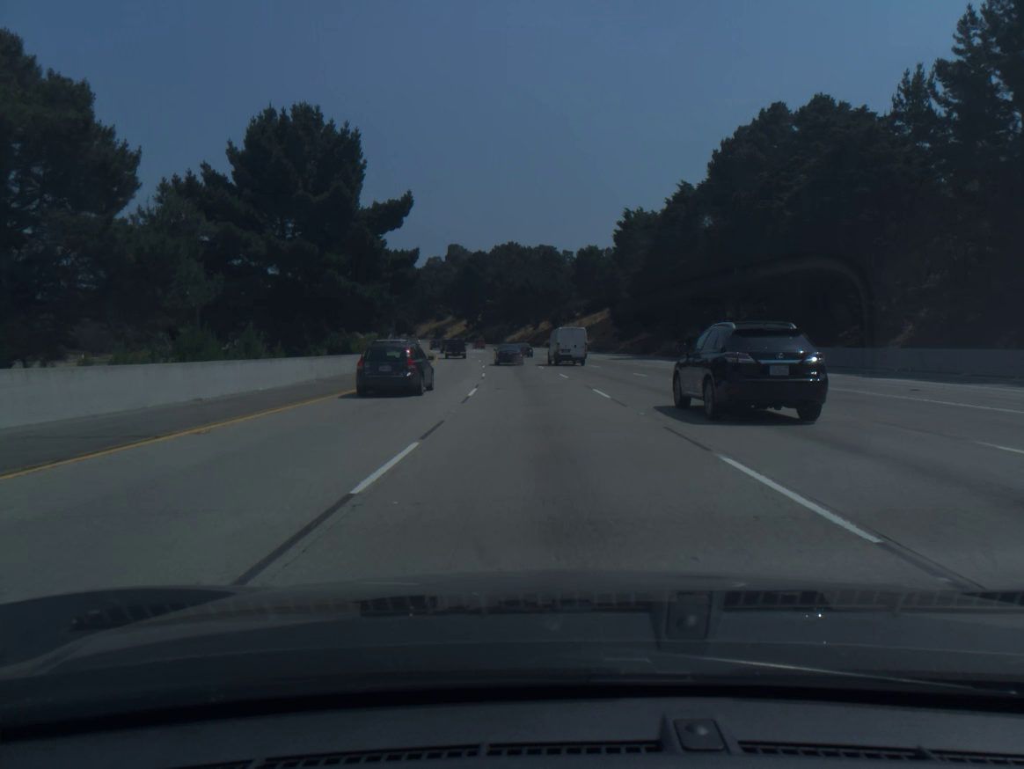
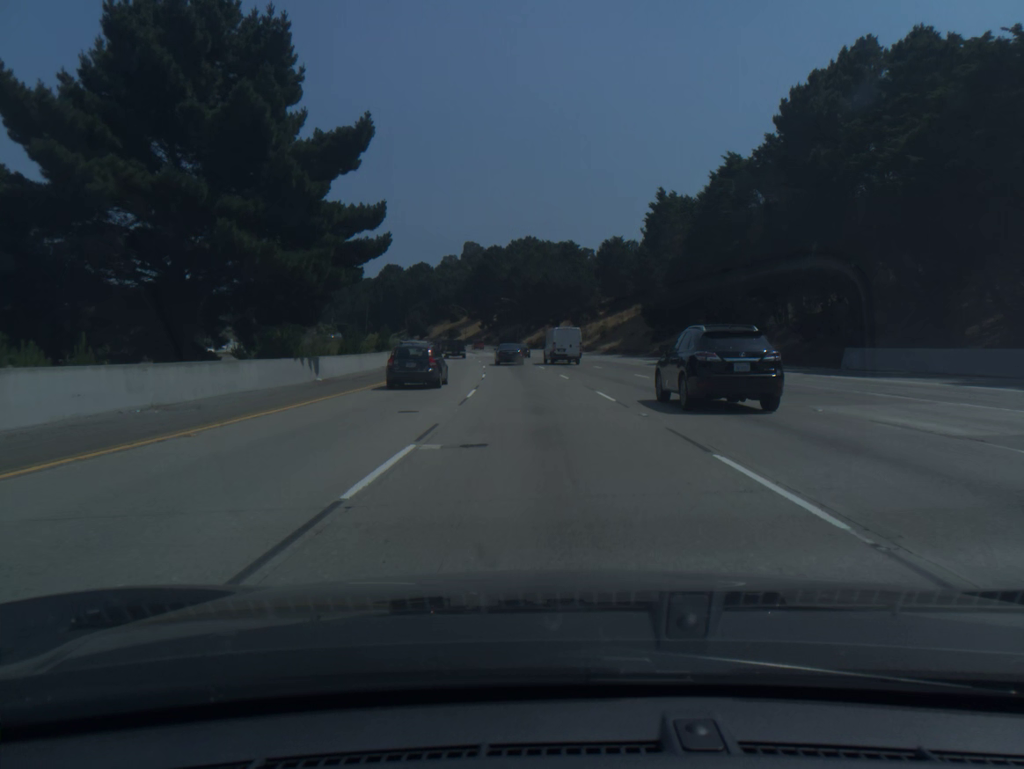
(-0.2, +14.9) m; -1°
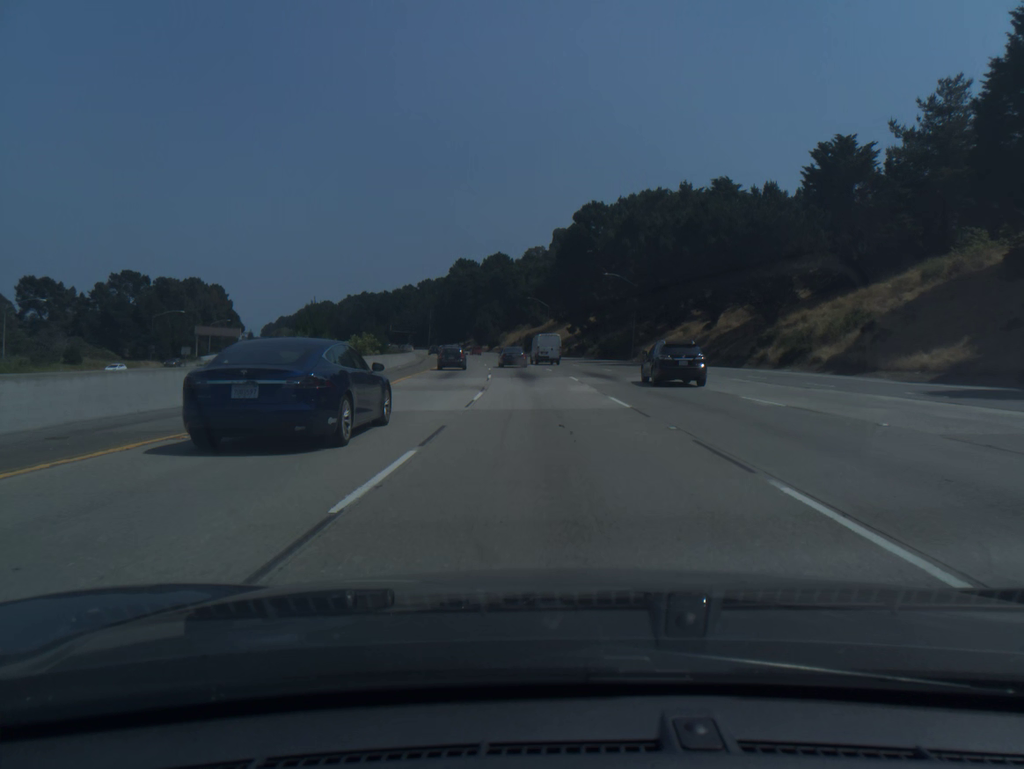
(-4.6, +73.8) m; -7°
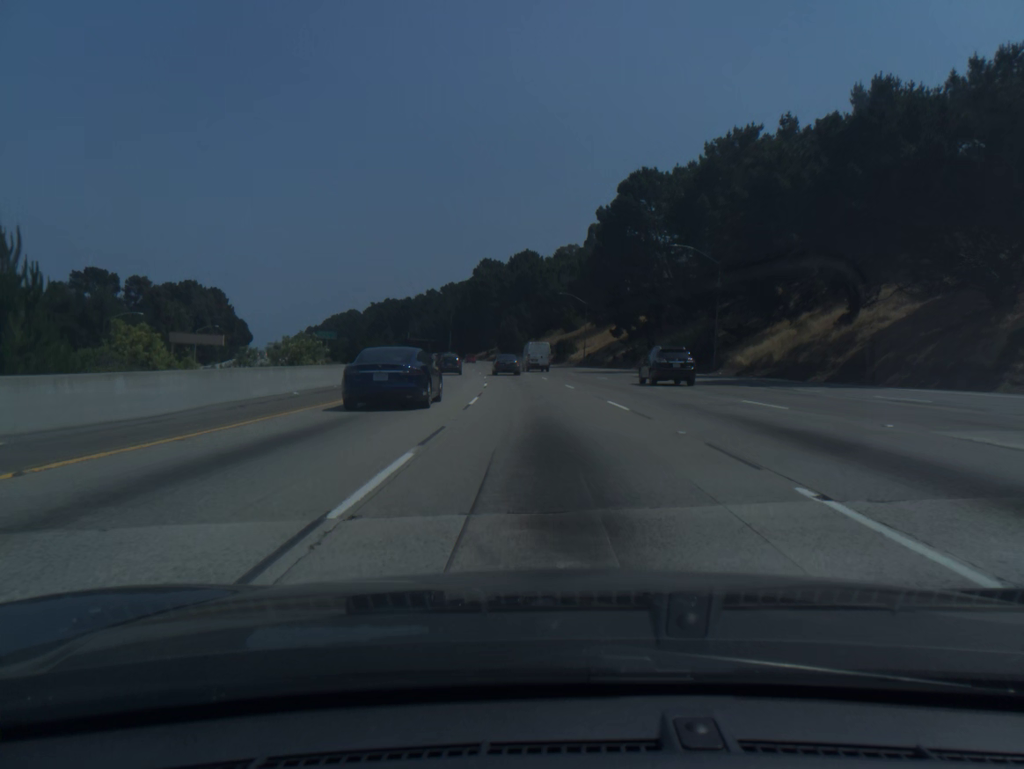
(-0.6, +29.5) m; -2°
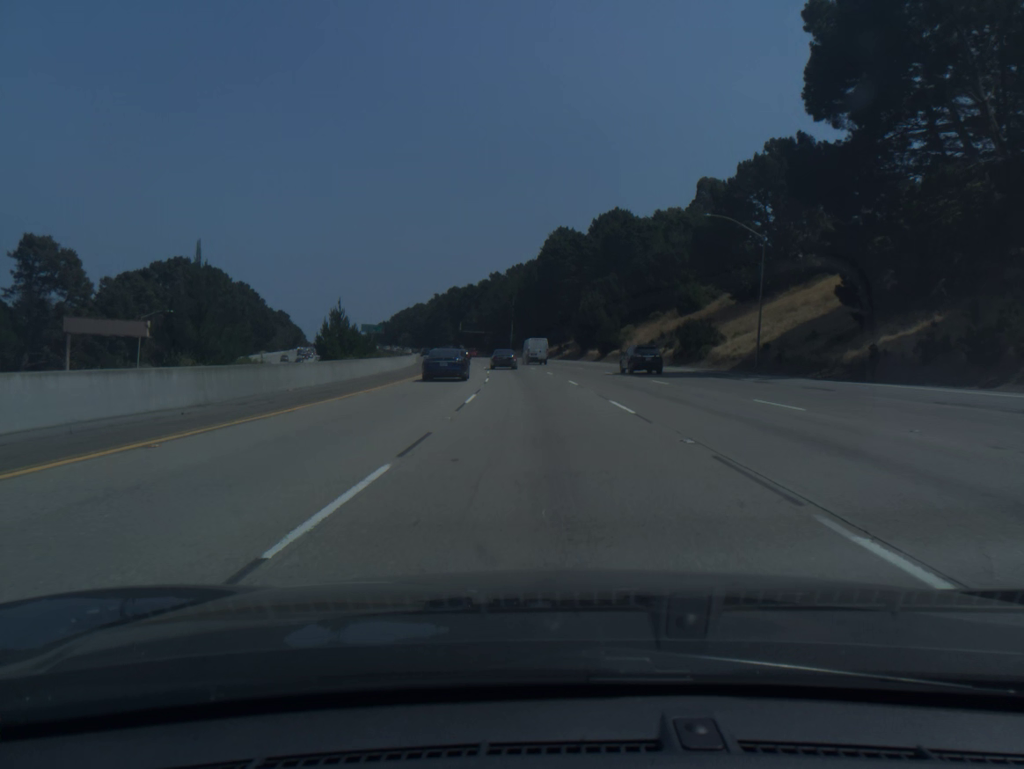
(-2.9, +59.1) m; -6°
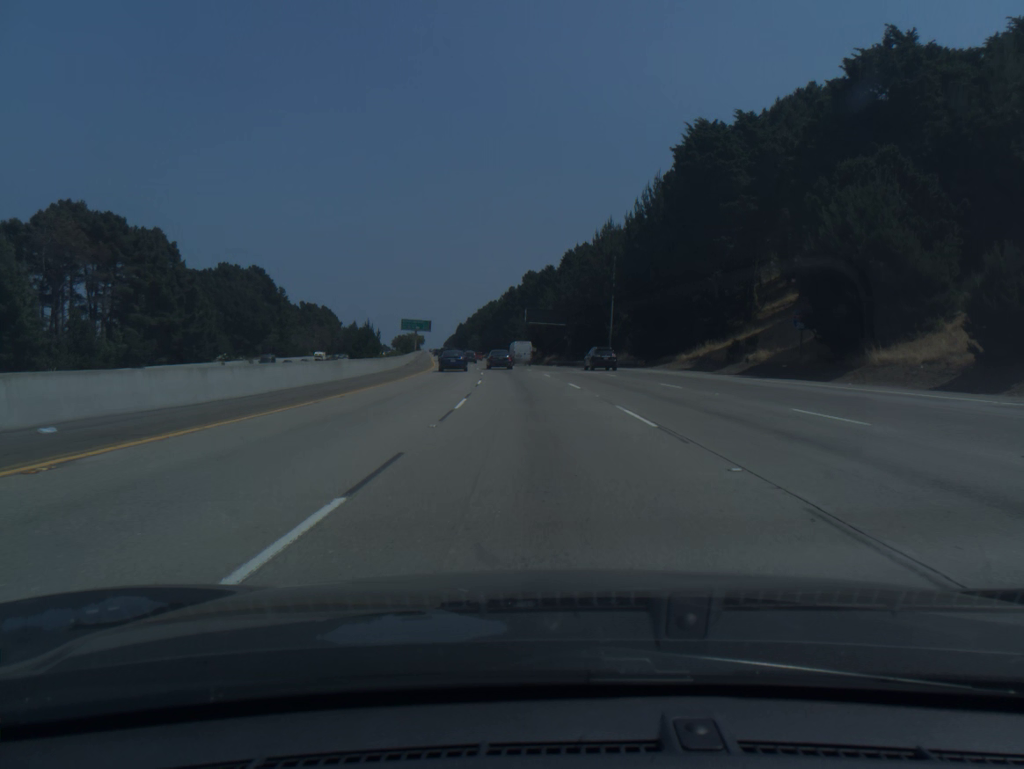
(-4.0, +75.4) m; -6°
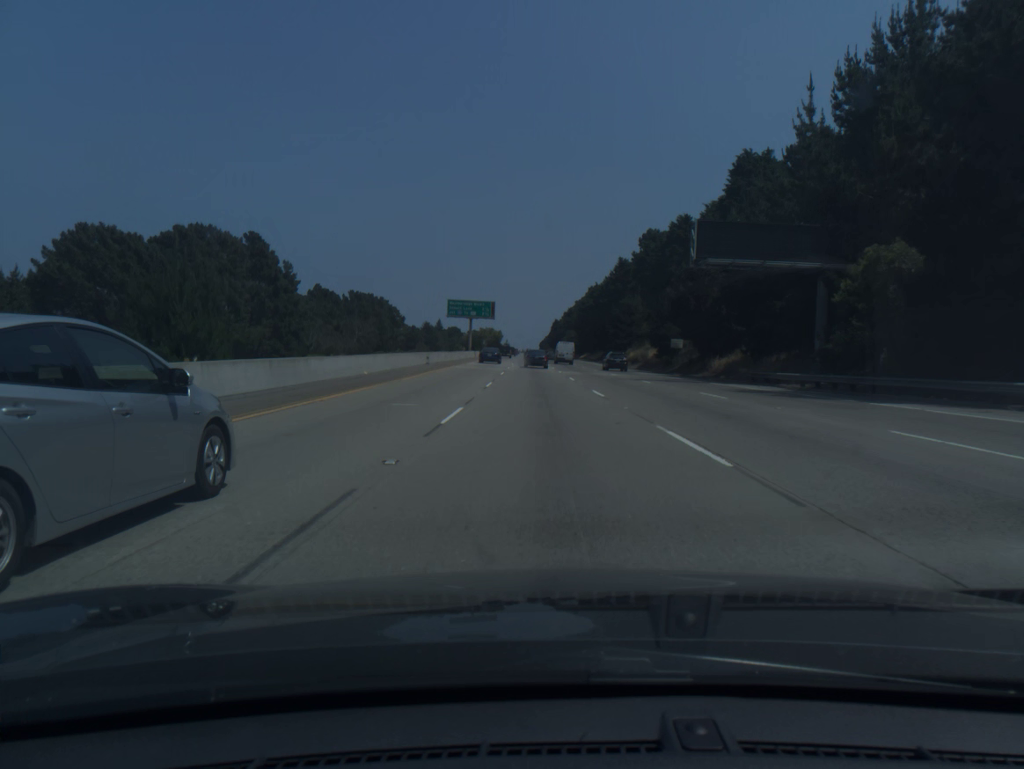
(-5.1, +76.8) m; -7°
